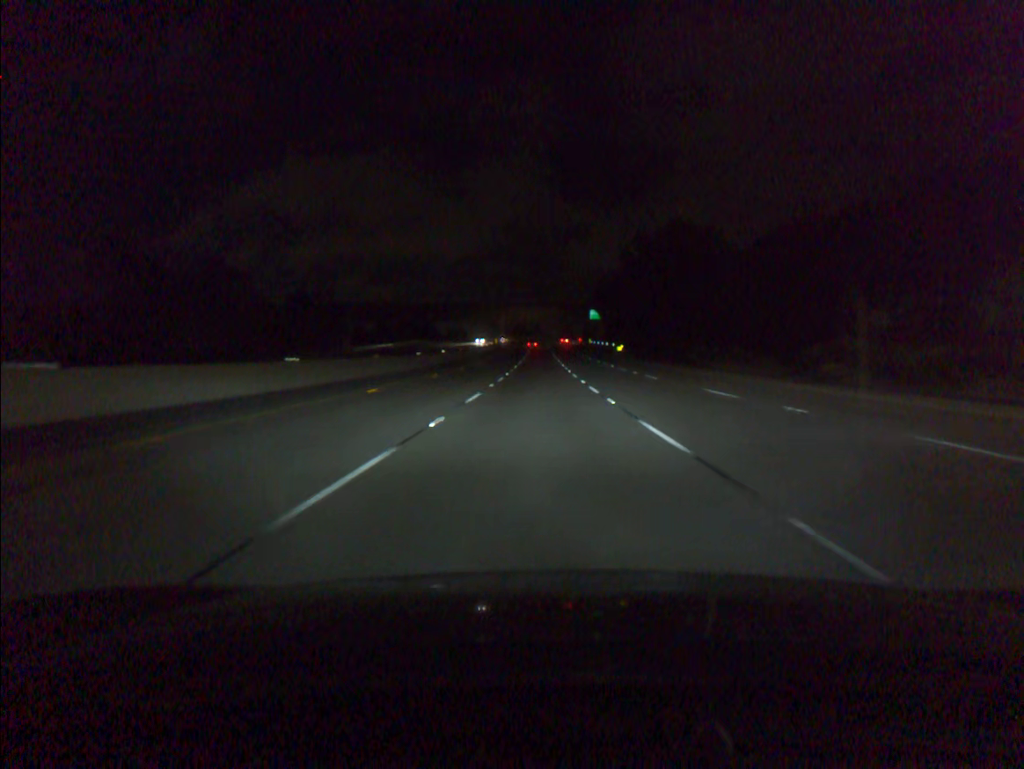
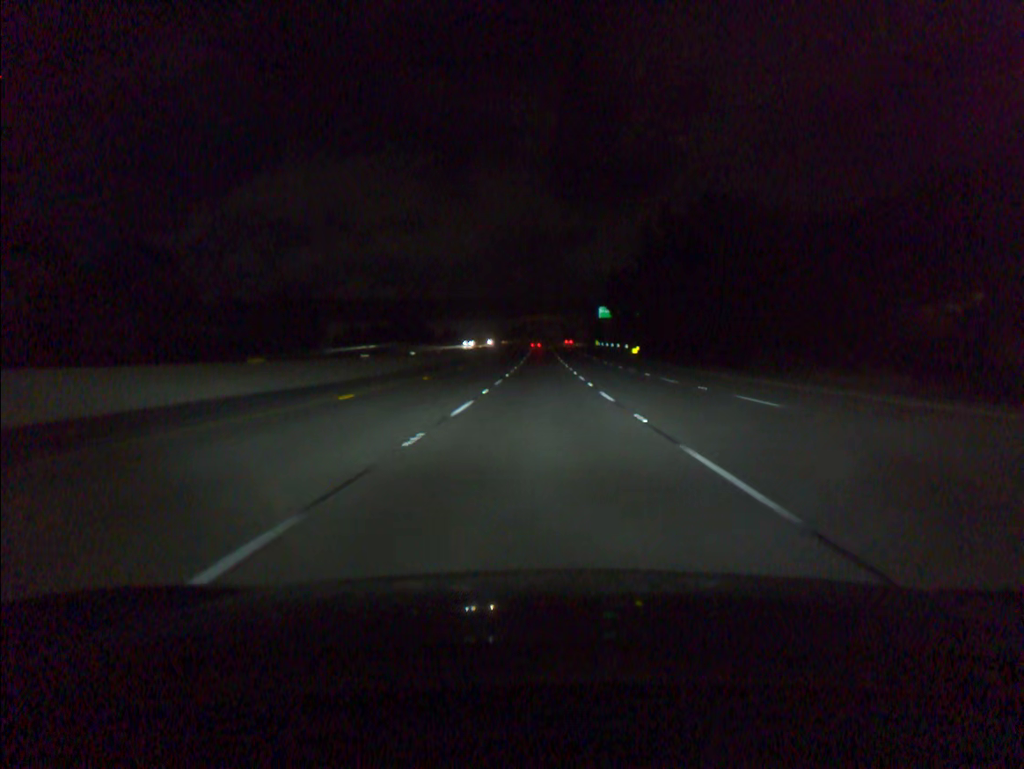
(0.0, +18.3) m; 0°
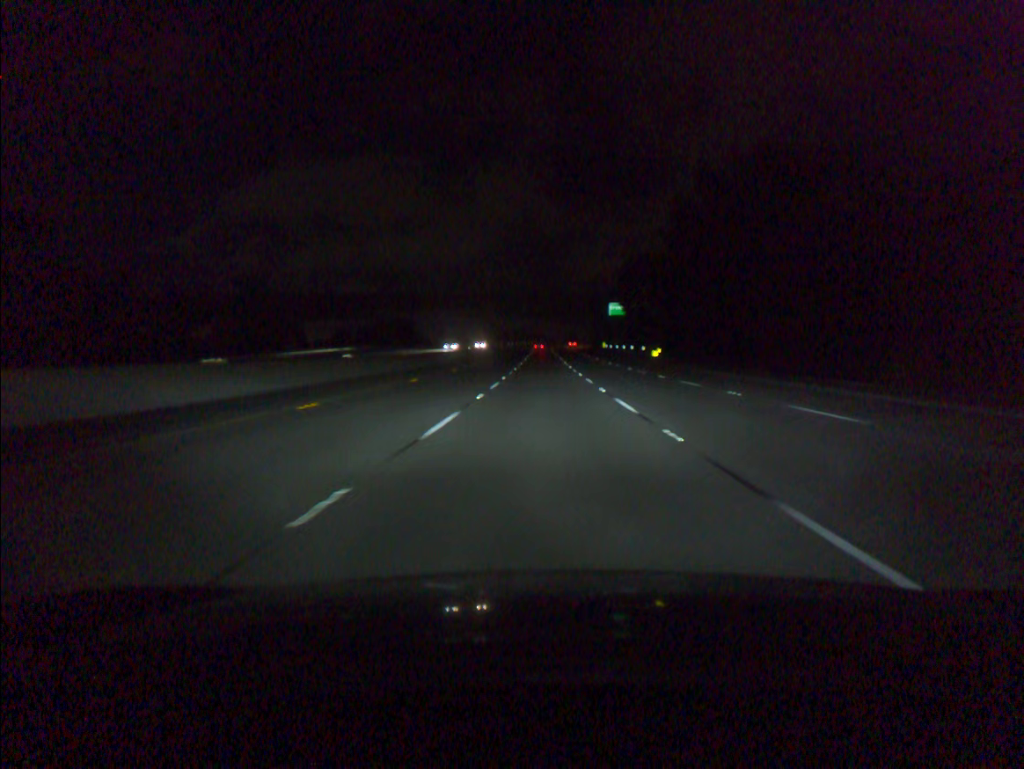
(0.0, +18.3) m; 0°
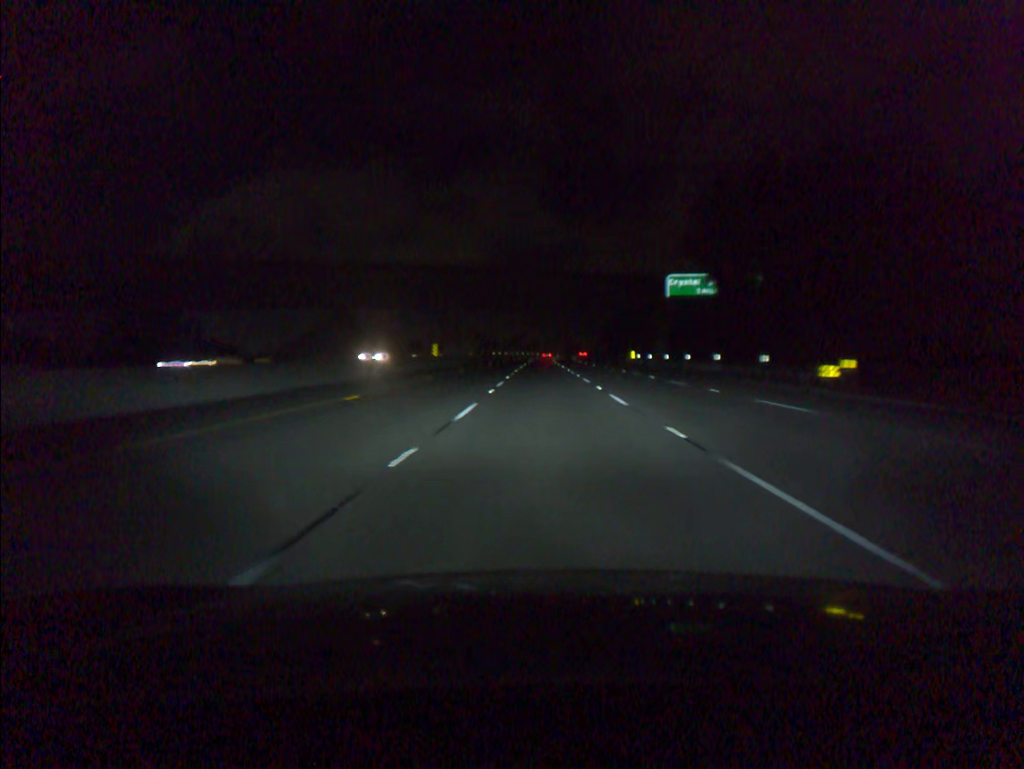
(+0.1, +54.5) m; 0°
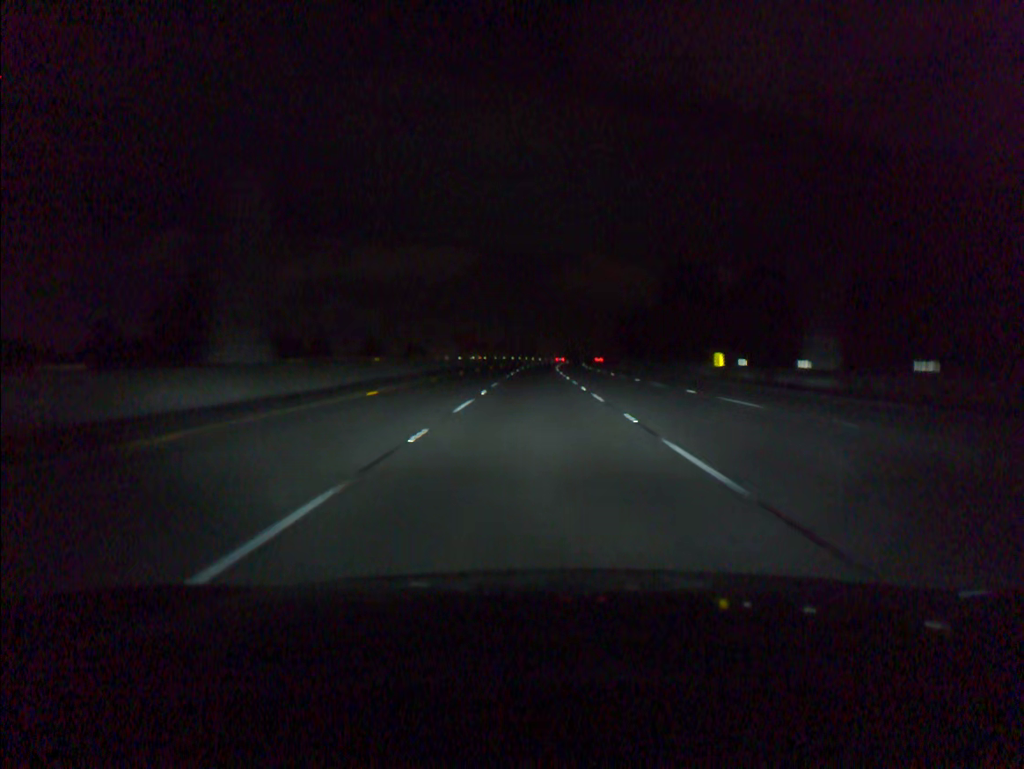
(+0.2, +54.2) m; 0°
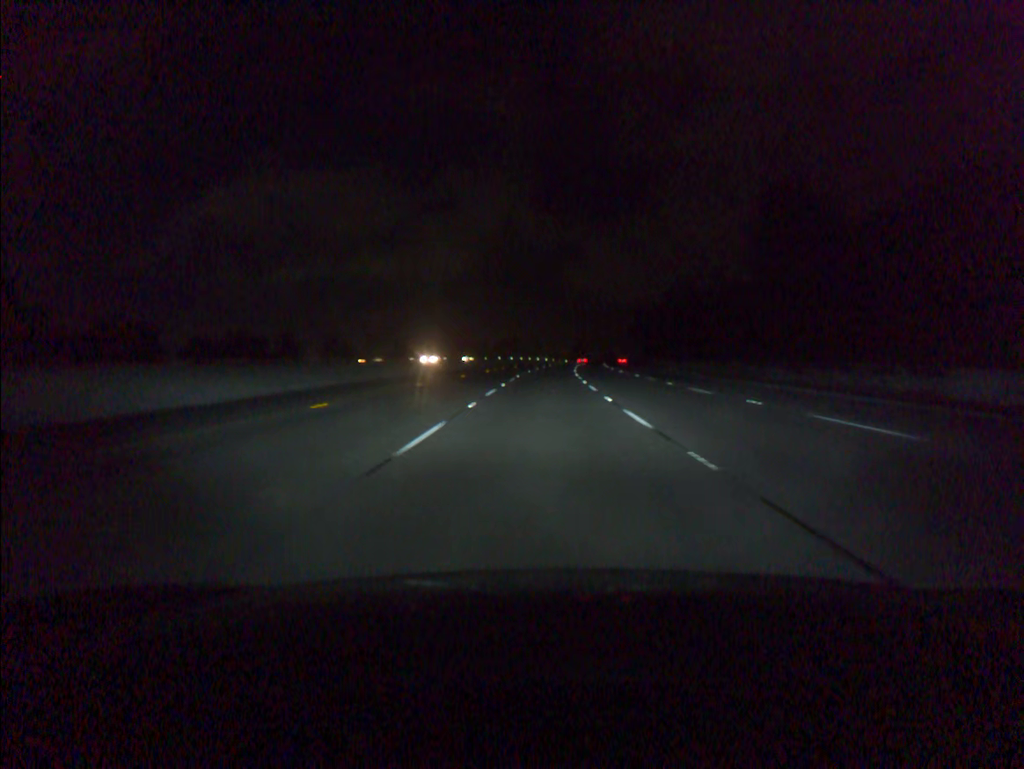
(-0.1, +36.1) m; 0°
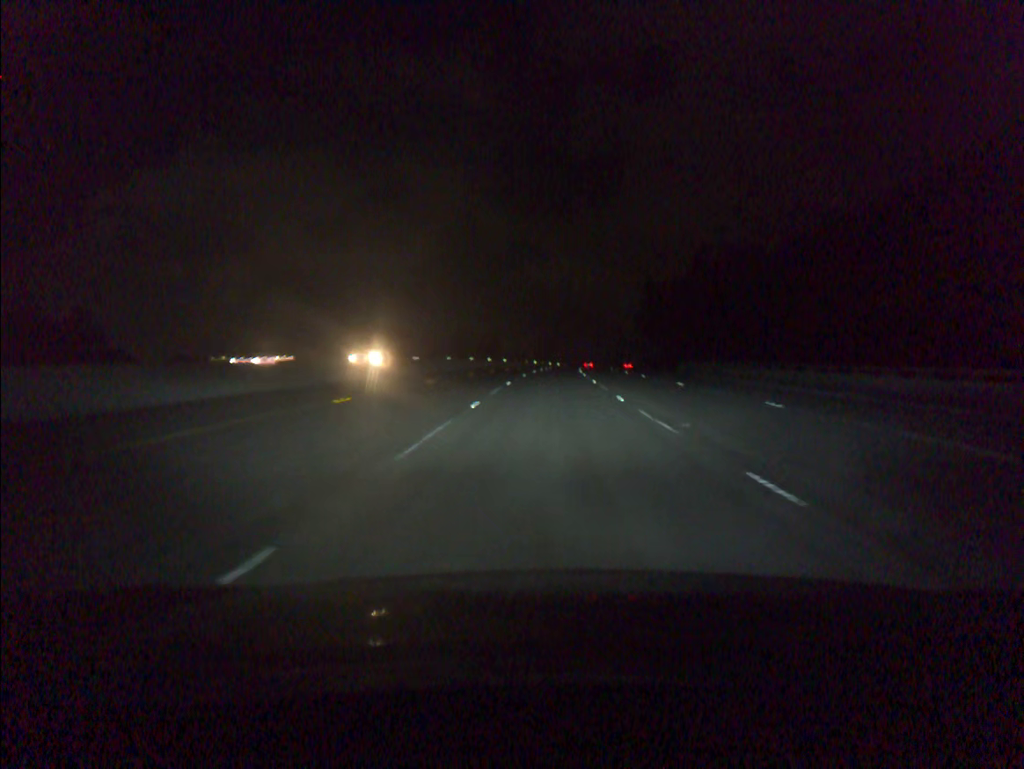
(+1.1, +72.7) m; +3°
